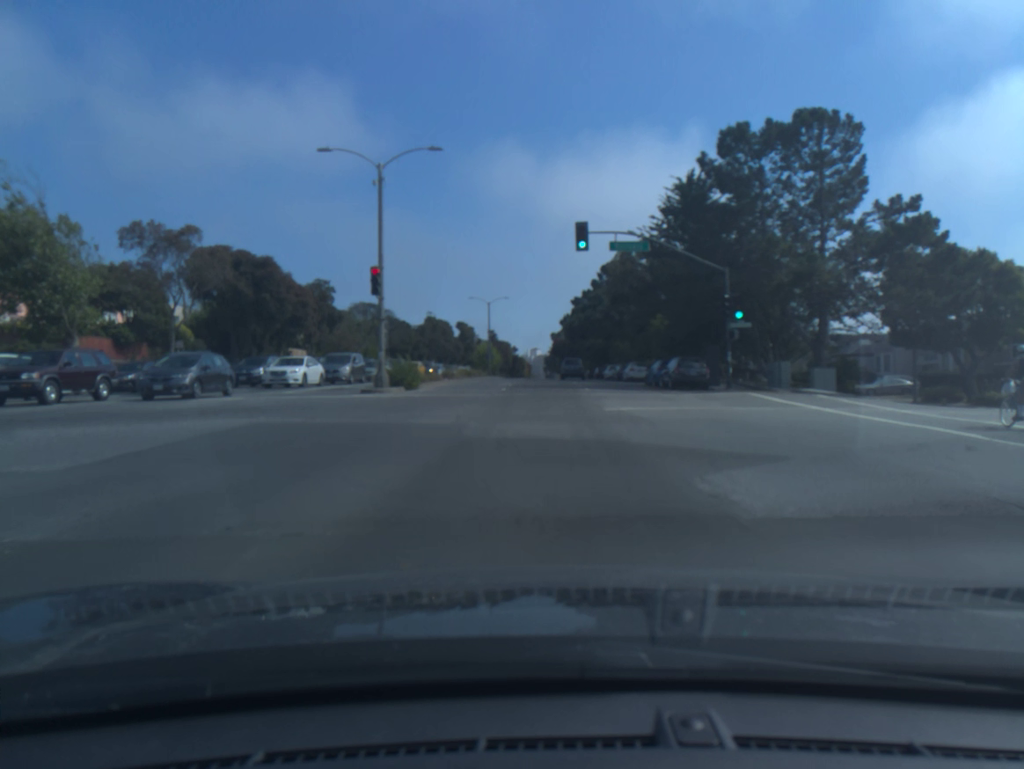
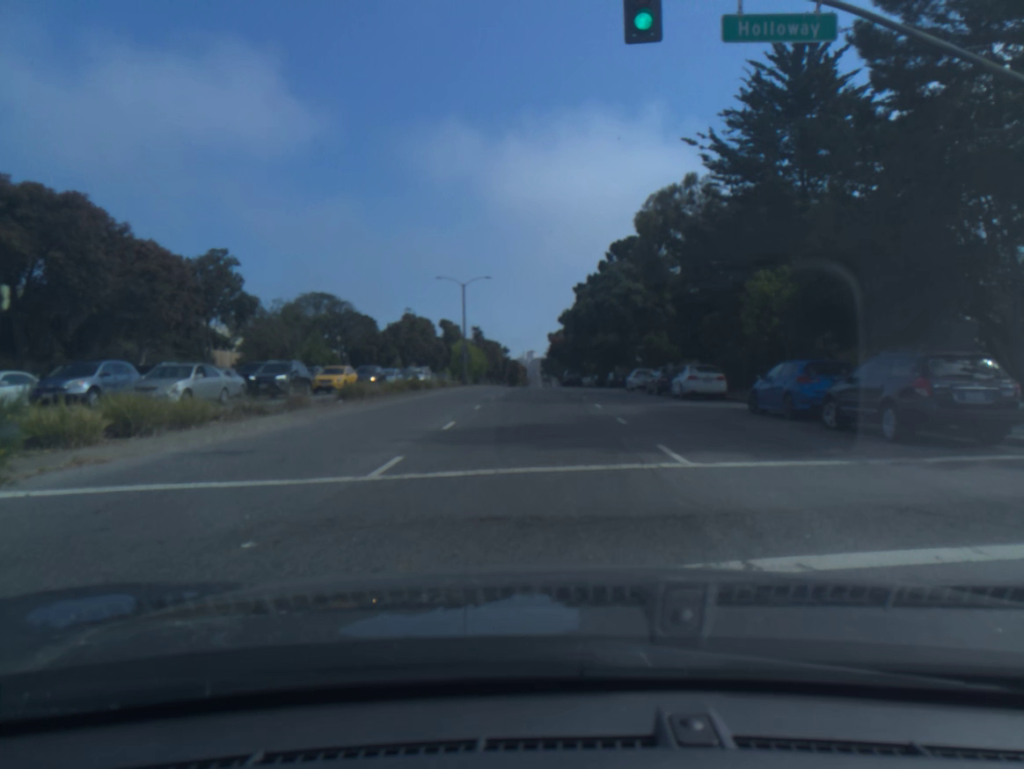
(0.0, +23.4) m; -1°
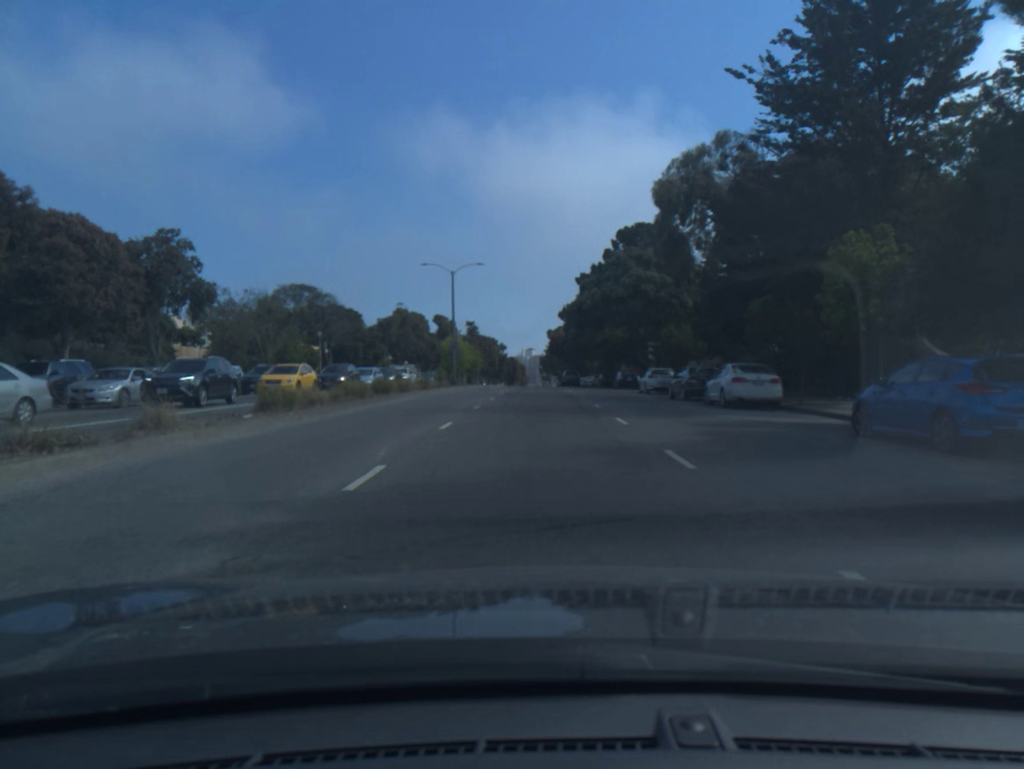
(0.0, +7.1) m; 0°
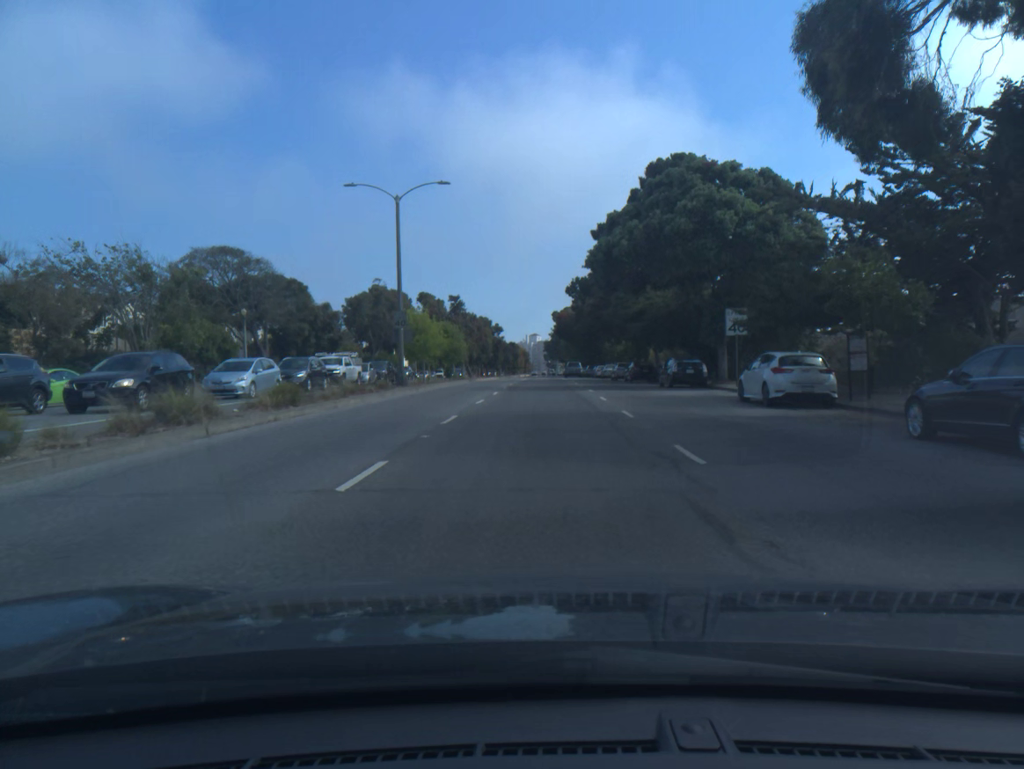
(0.0, +22.0) m; 0°
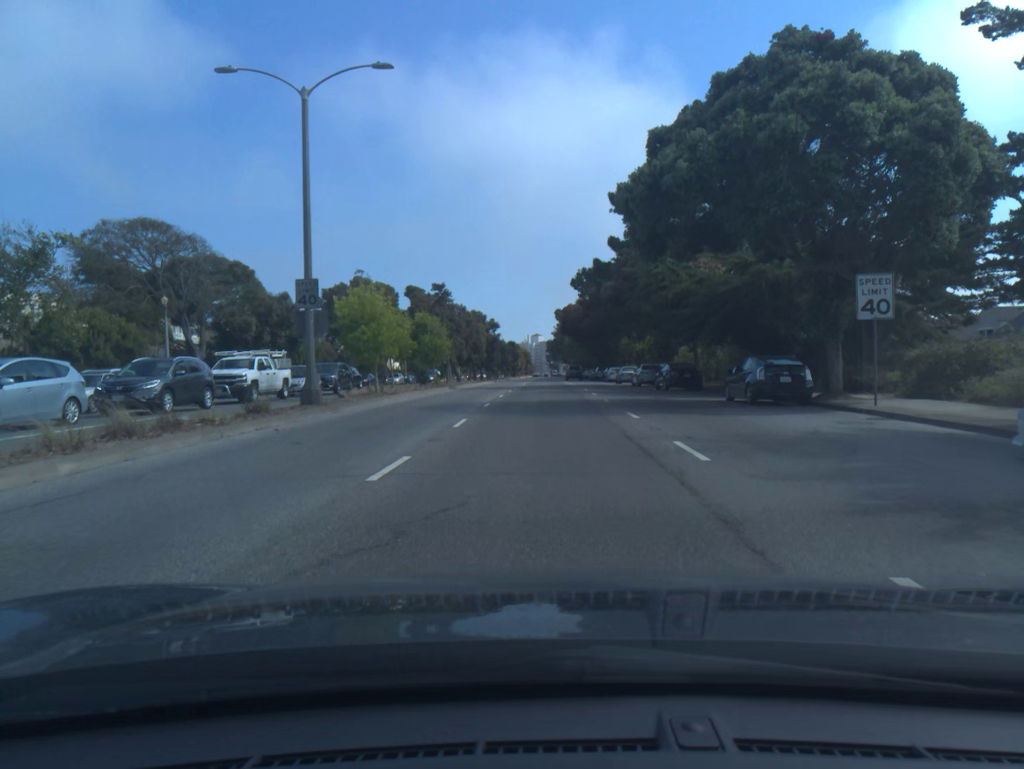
(0.0, +14.0) m; 0°
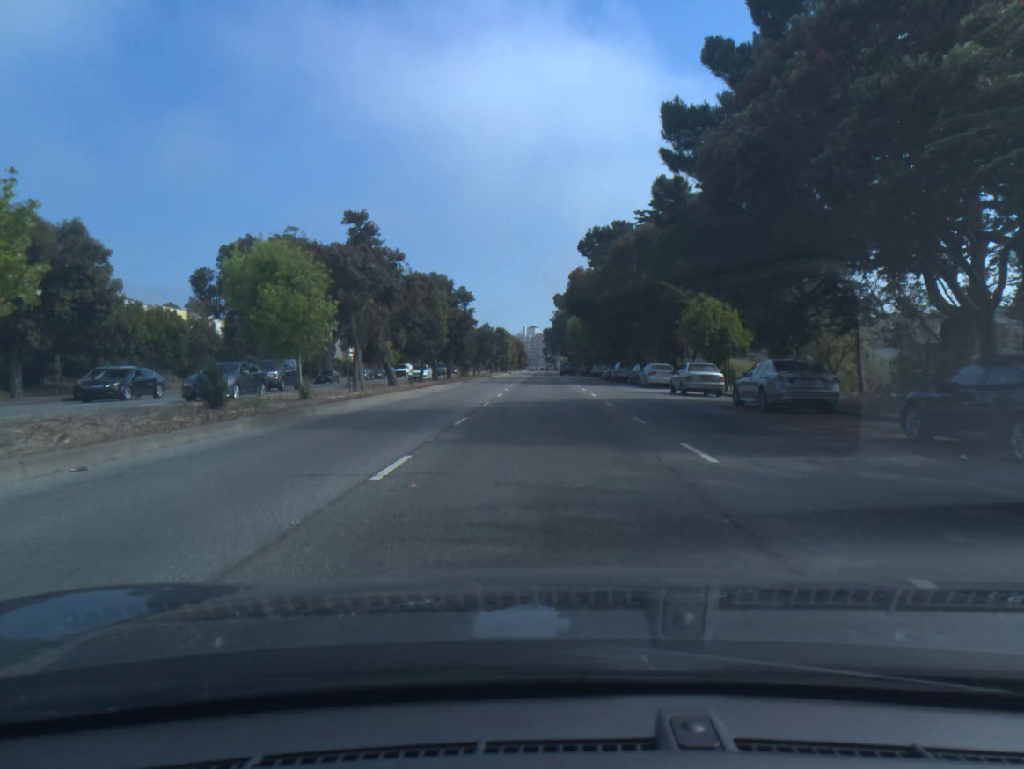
(0.0, +29.5) m; 0°
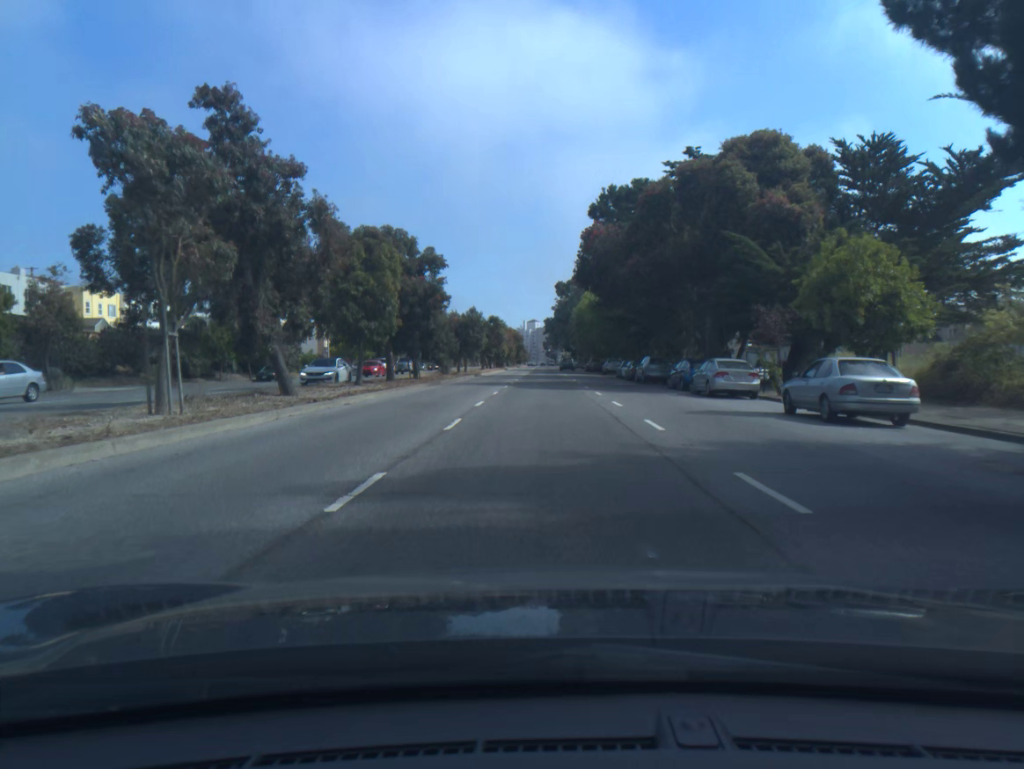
(0.0, +16.6) m; 0°
